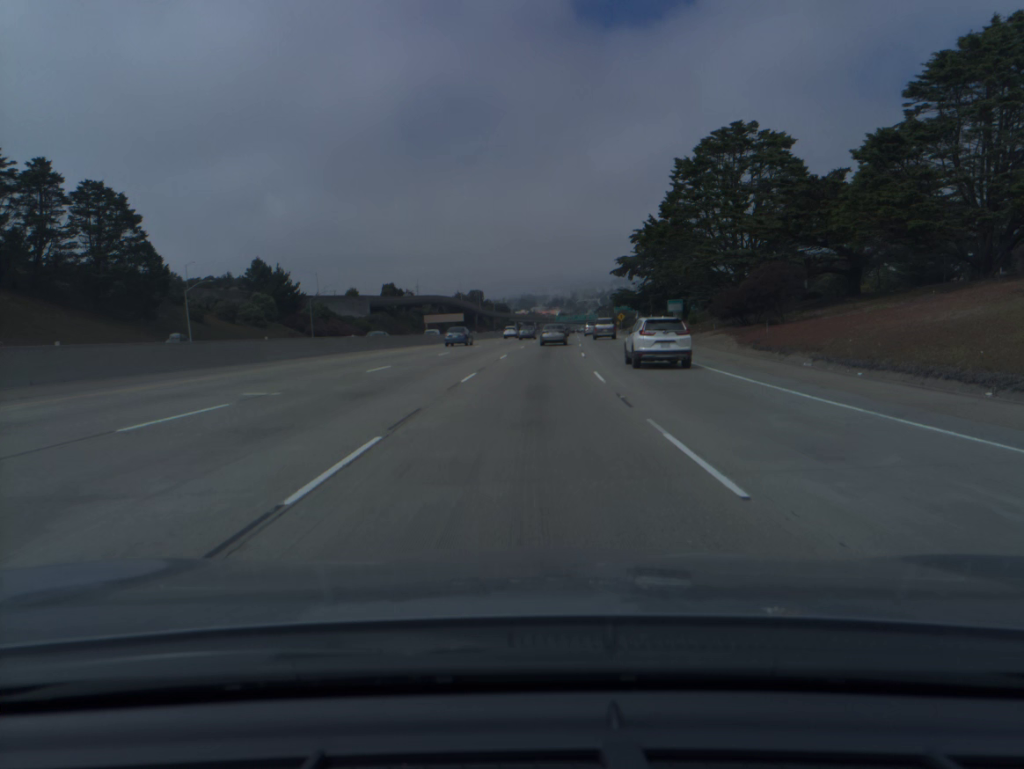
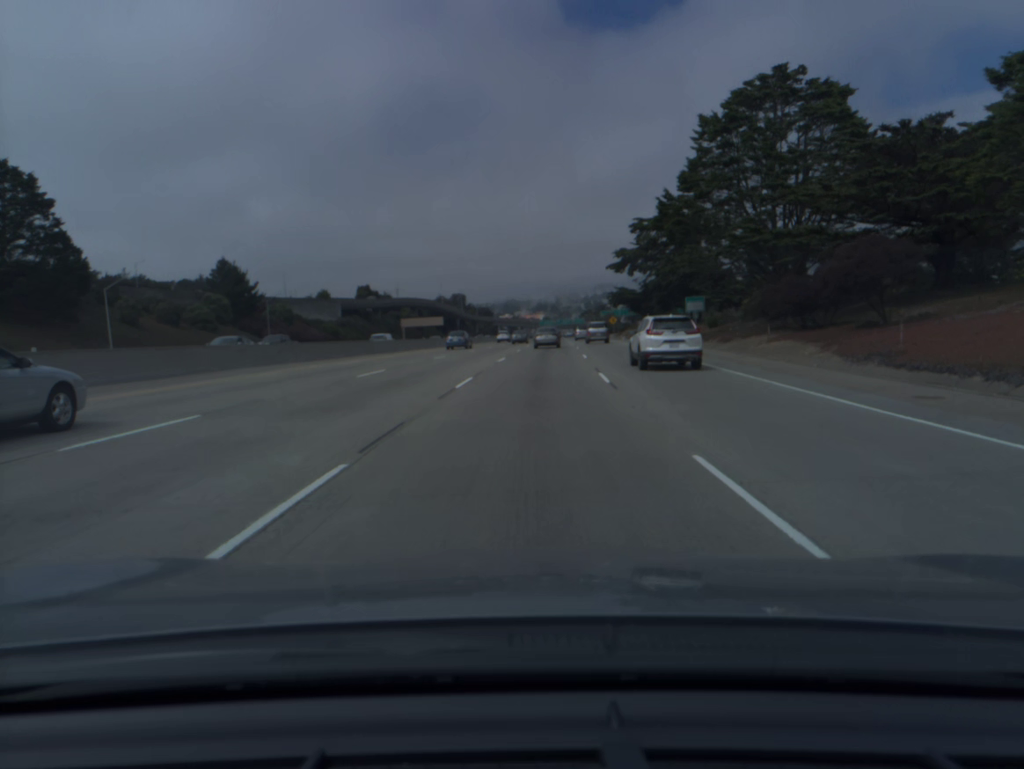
(+0.2, +16.0) m; +1°
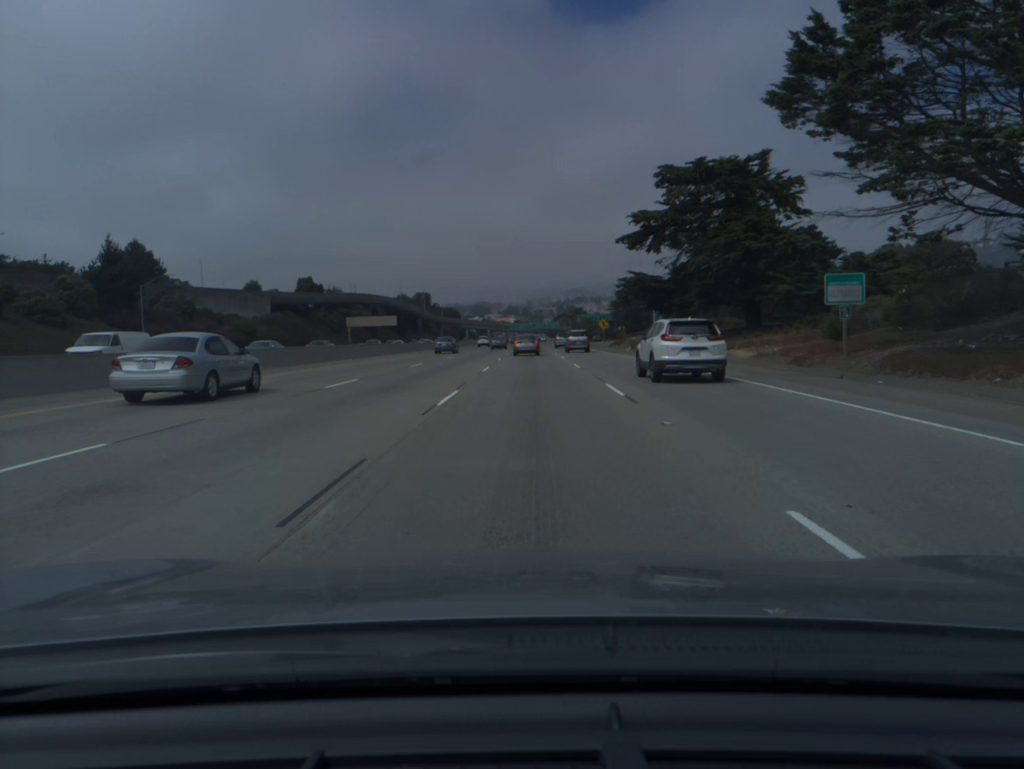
(+0.6, +31.9) m; +2°
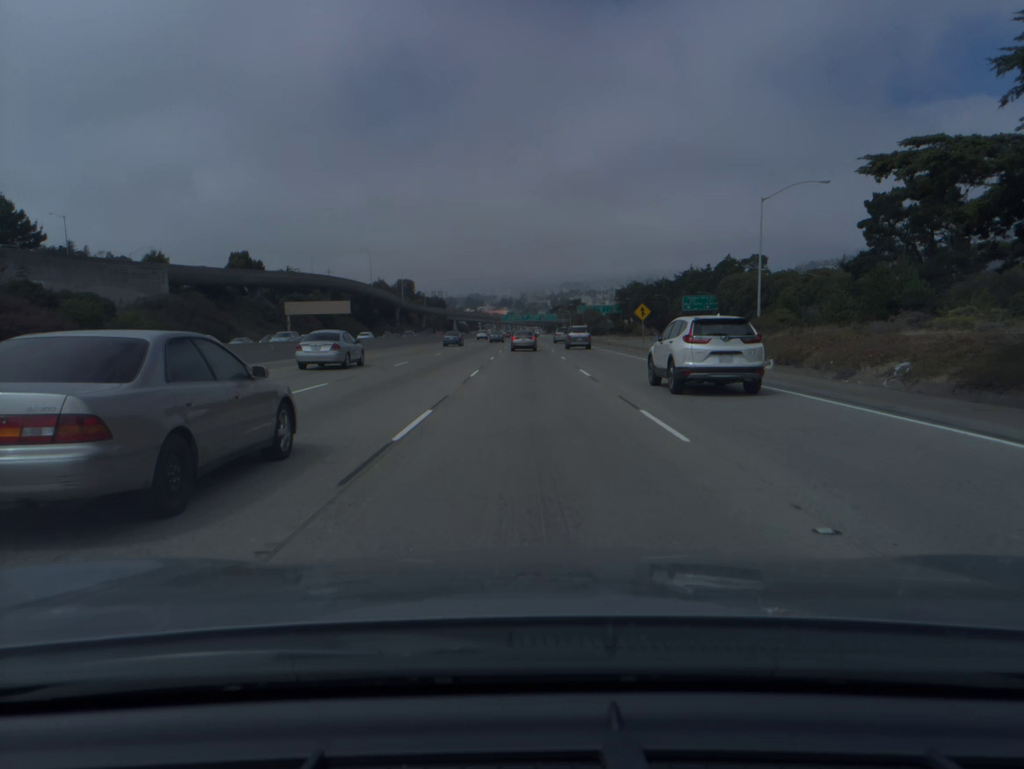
(+0.4, +47.8) m; +1°
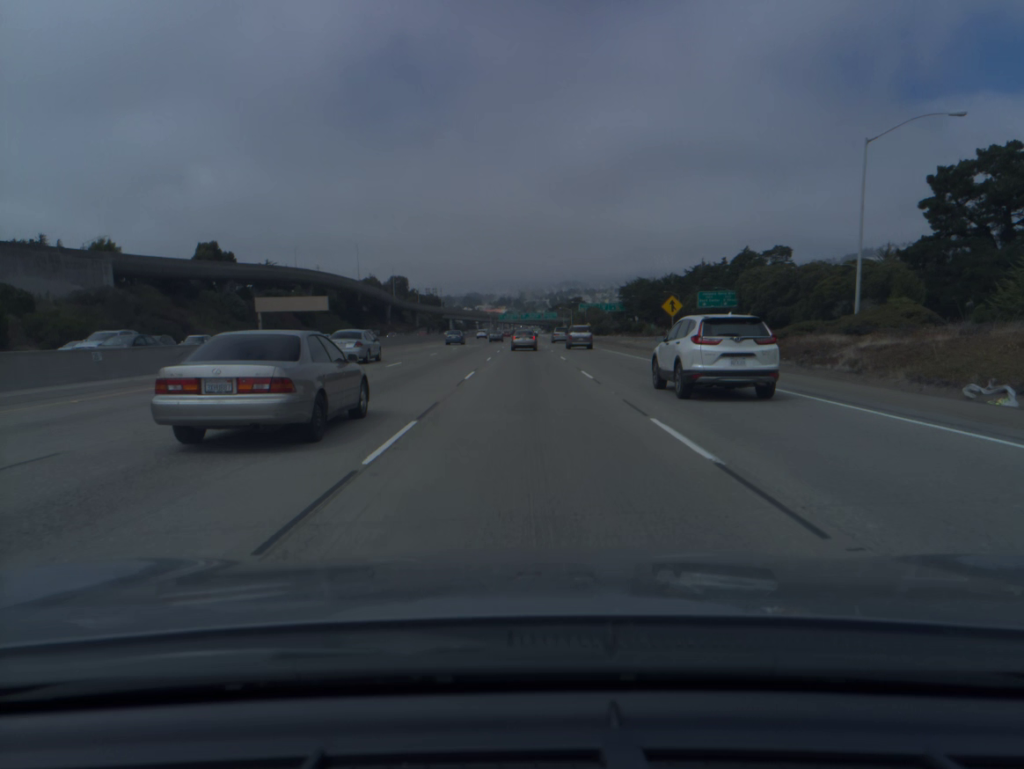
(0.0, +15.9) m; 0°
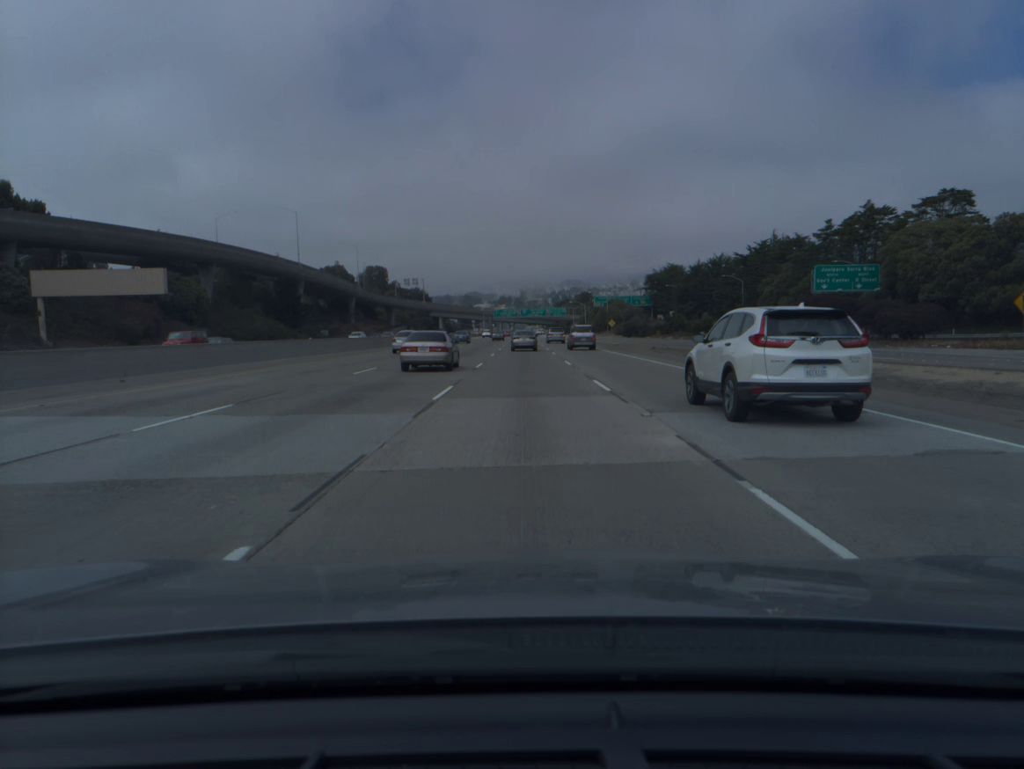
(0.0, +63.6) m; 0°
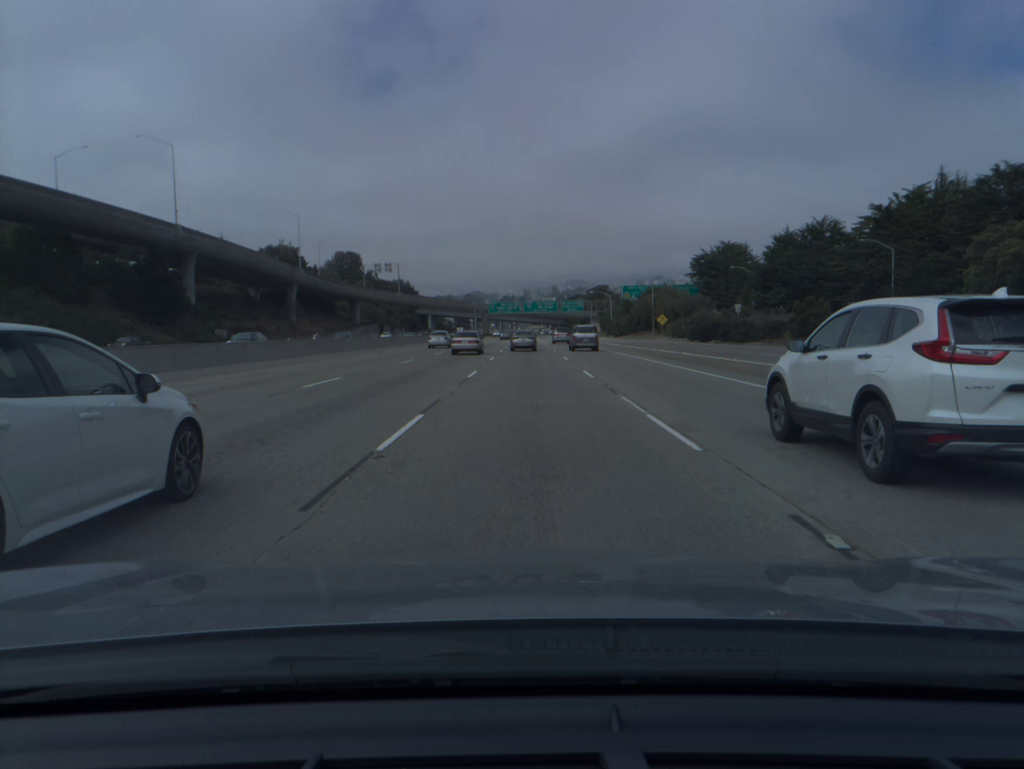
(-0.1, +63.7) m; 0°
